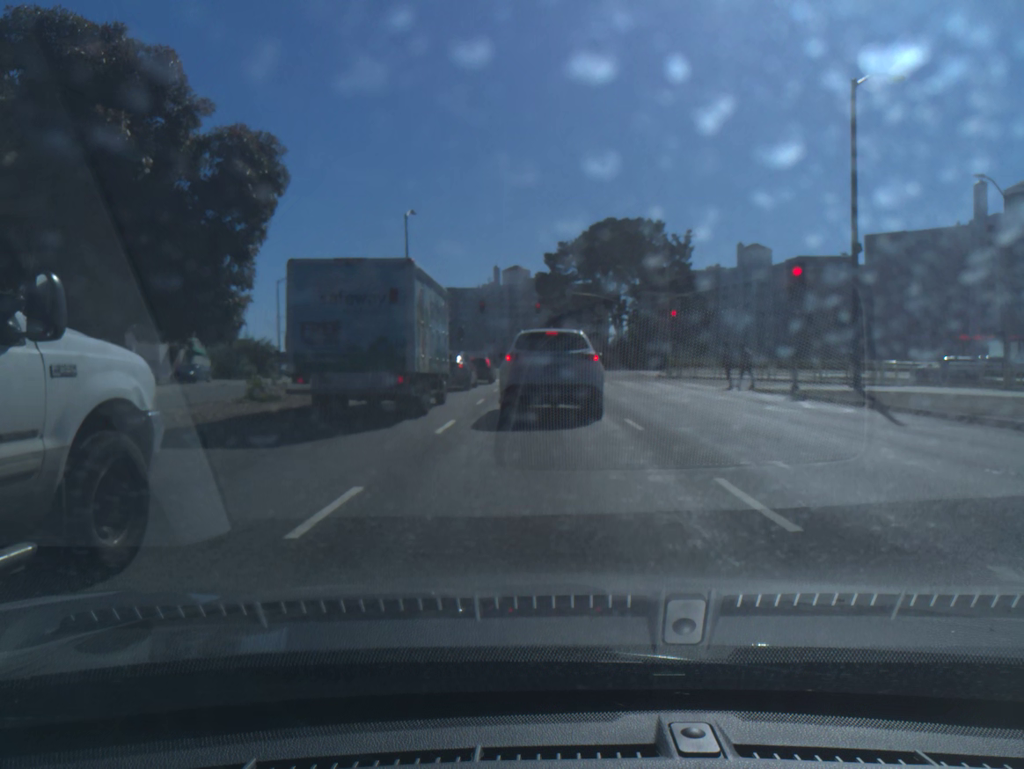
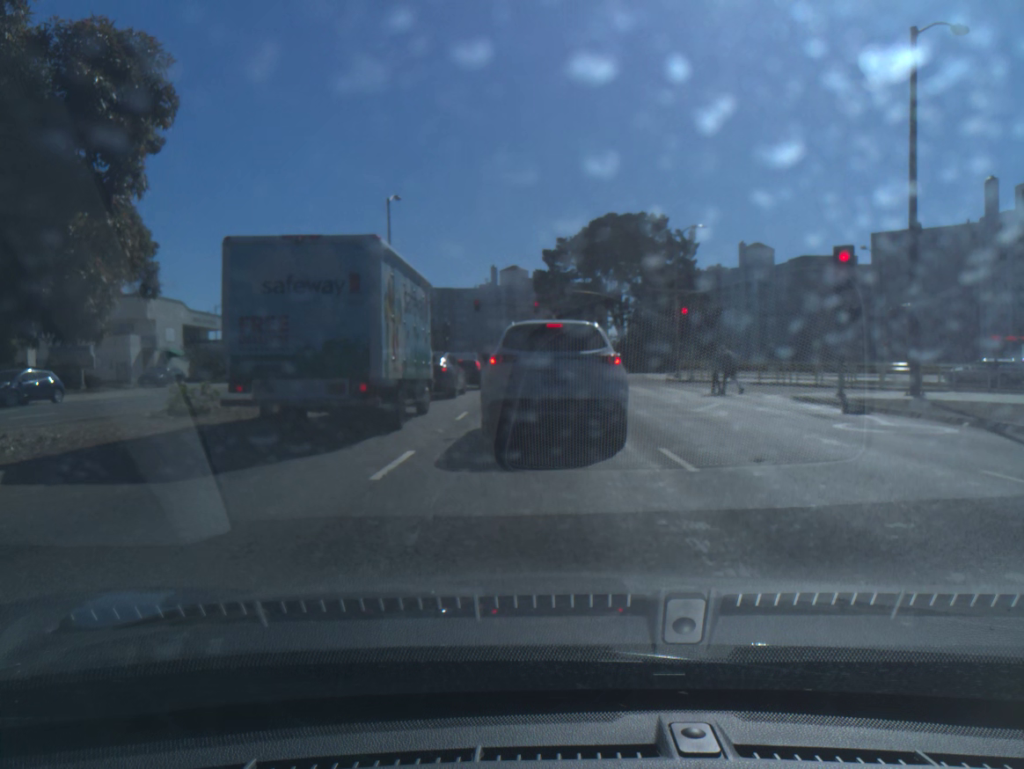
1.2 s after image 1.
(0.0, +4.7) m; 0°
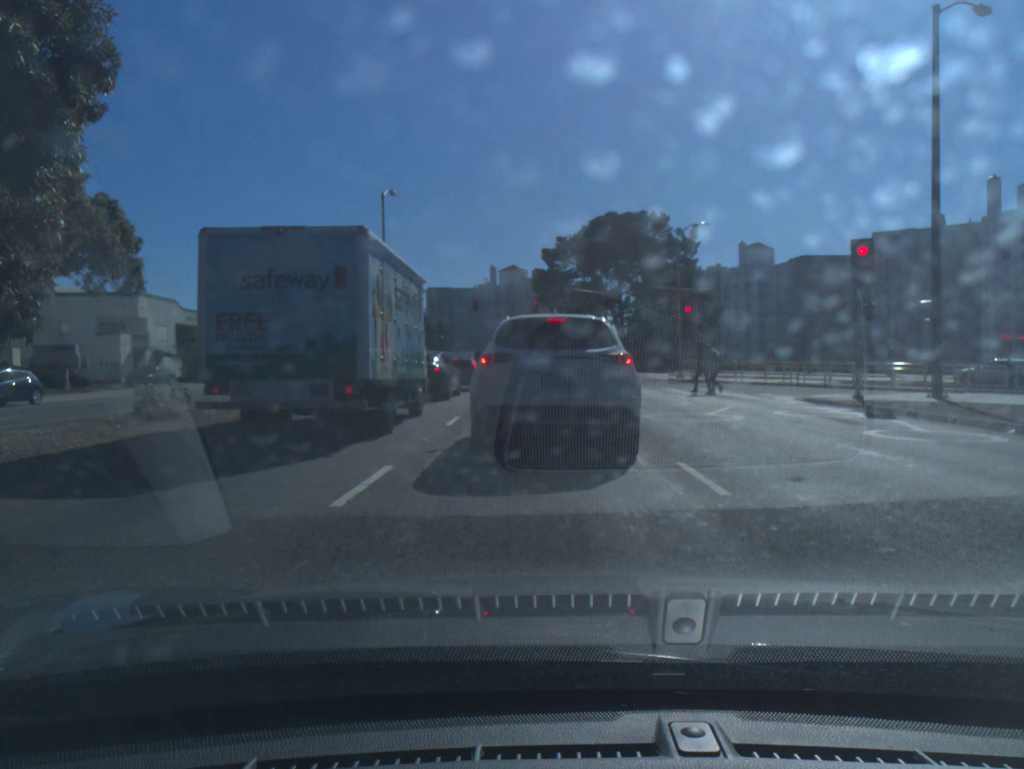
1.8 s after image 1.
(0.0, +1.5) m; 0°
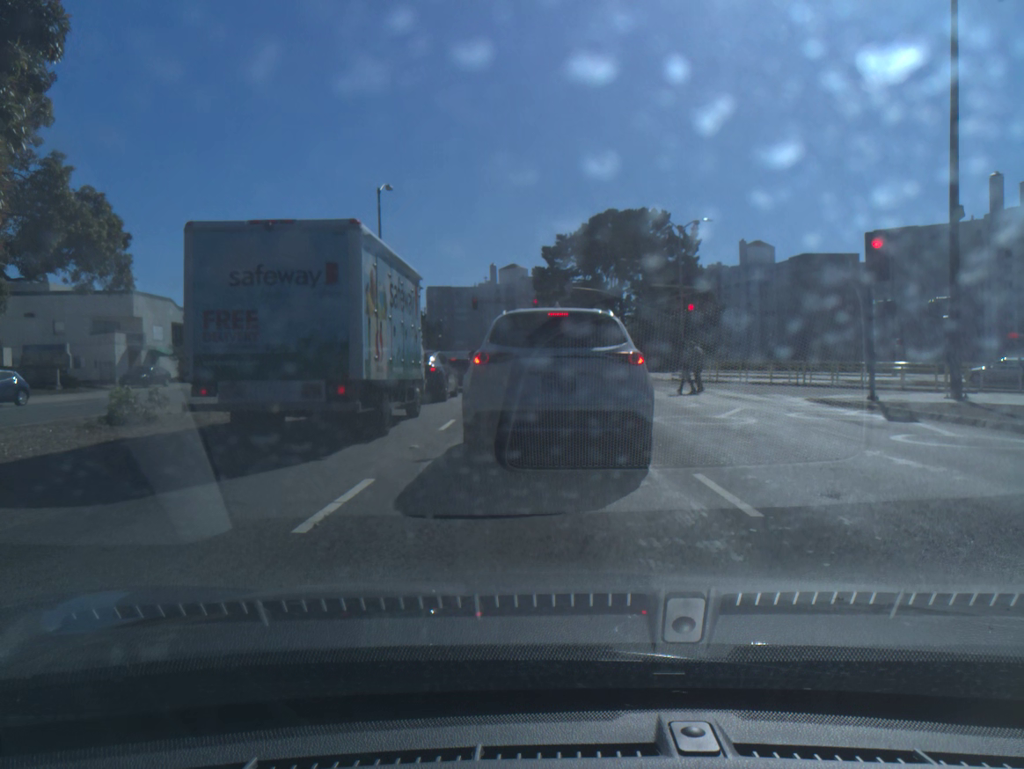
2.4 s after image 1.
(0.0, +1.0) m; -1°
